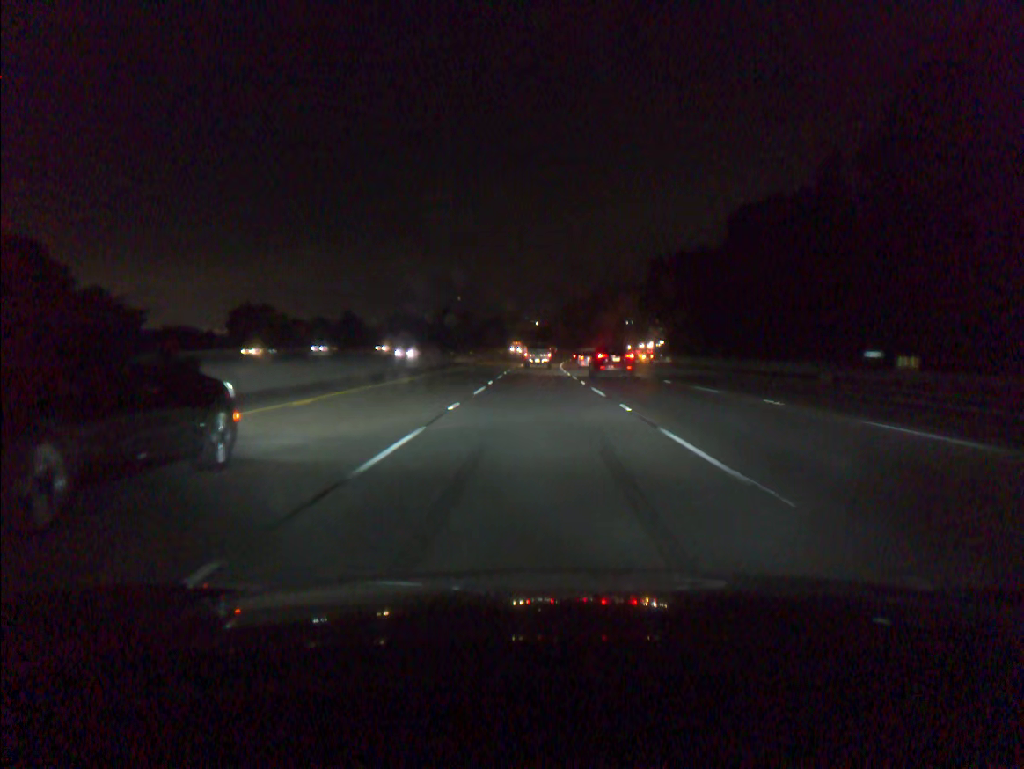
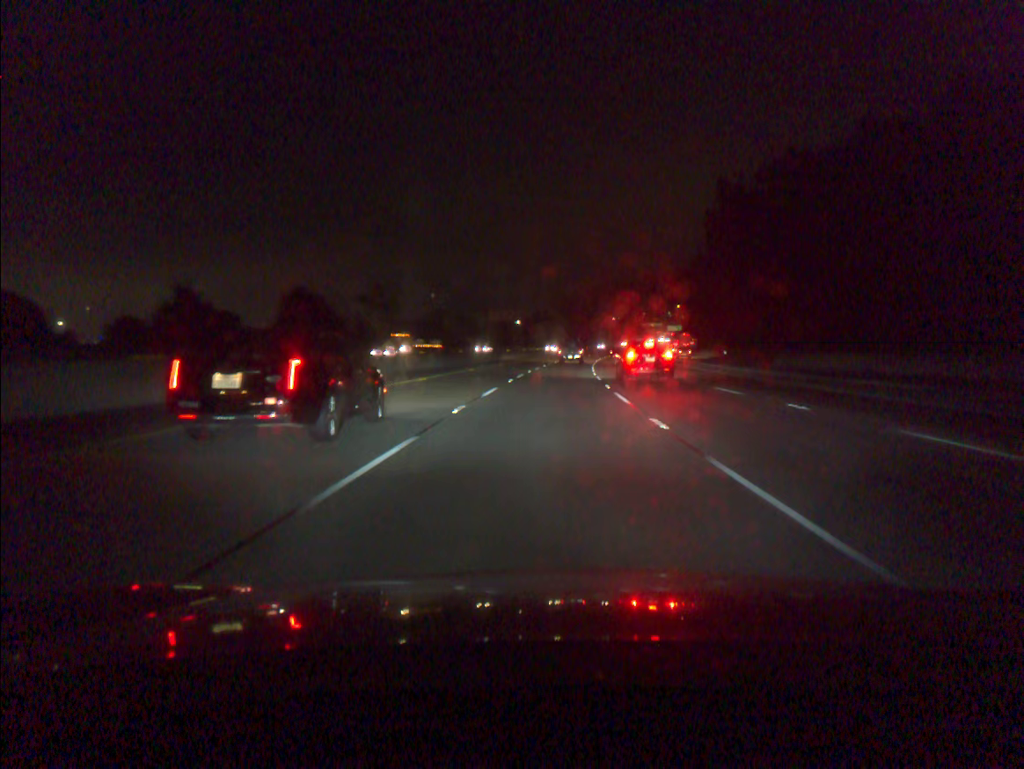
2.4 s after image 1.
(+0.2, +74.1) m; +1°
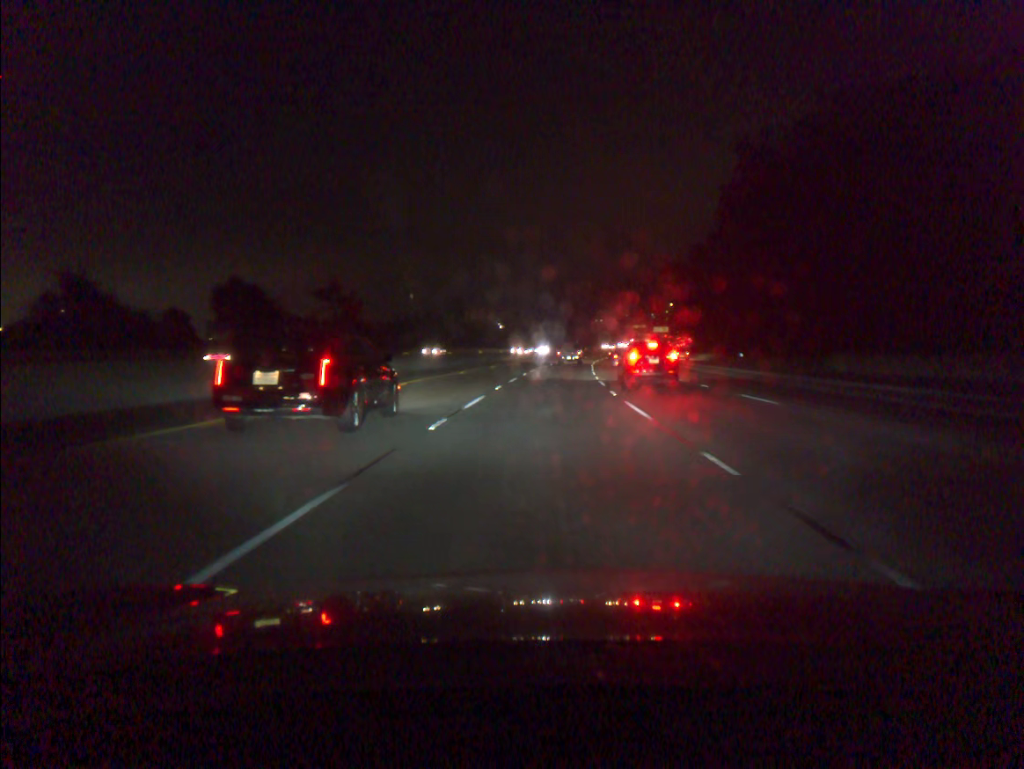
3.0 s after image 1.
(+0.2, +18.5) m; +1°
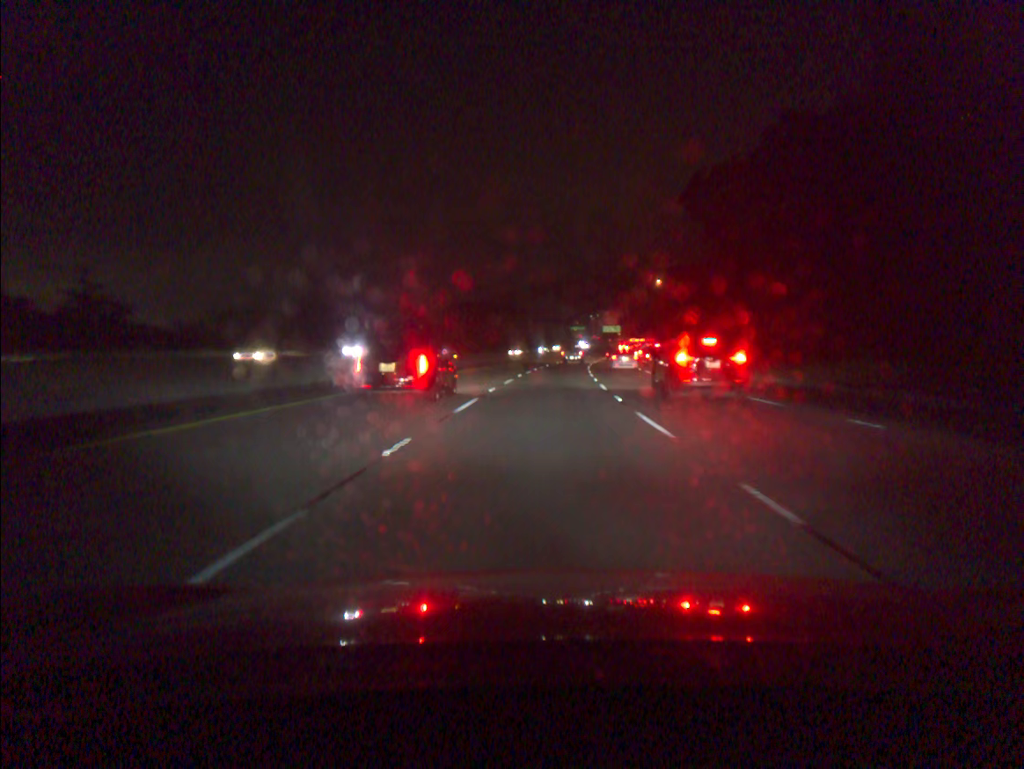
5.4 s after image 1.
(+3.2, +73.9) m; +5°
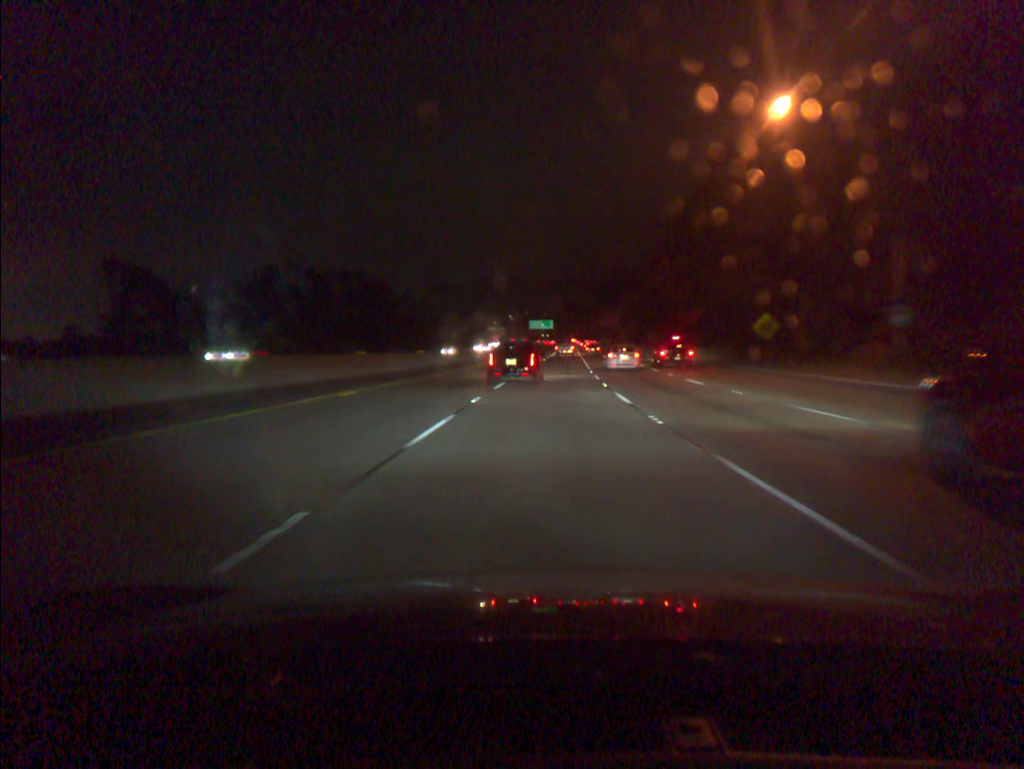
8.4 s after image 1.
(+4.5, +92.4) m; +6°
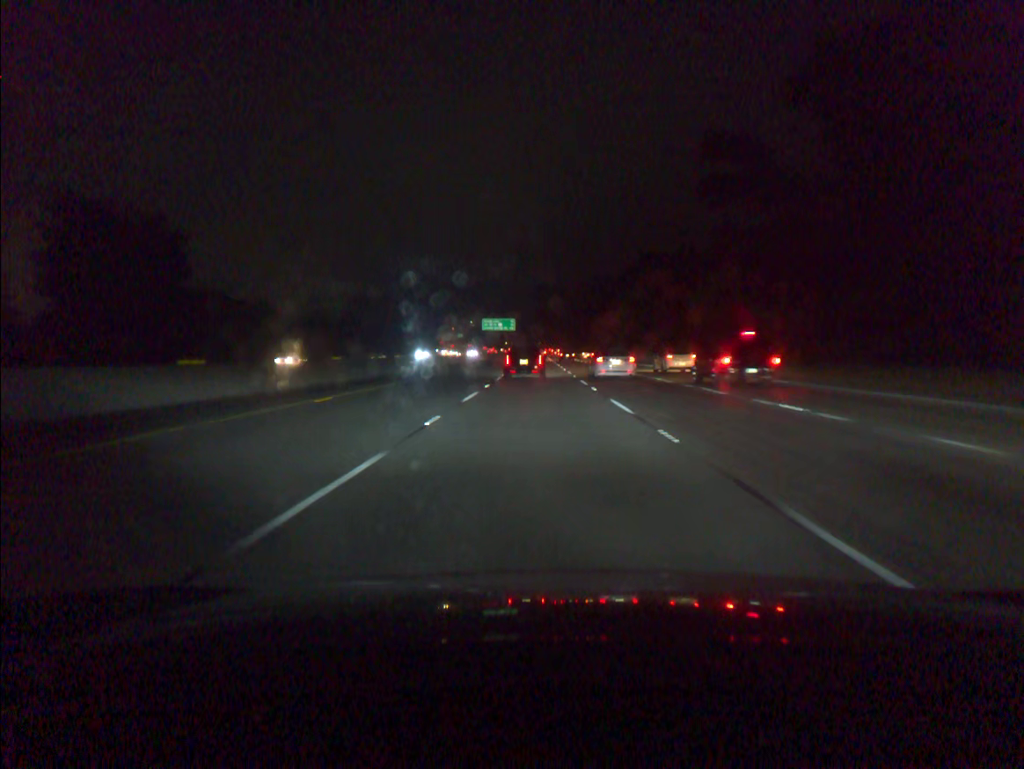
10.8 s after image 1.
(+2.2, +73.7) m; +2°
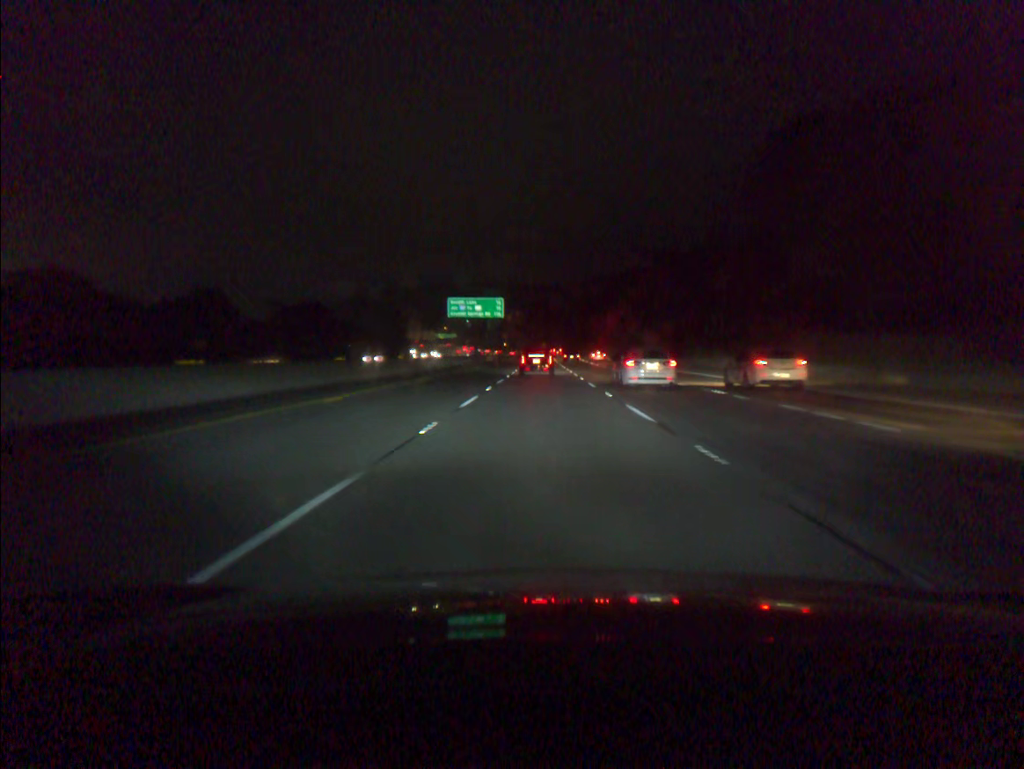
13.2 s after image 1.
(-0.2, +73.2) m; 0°
